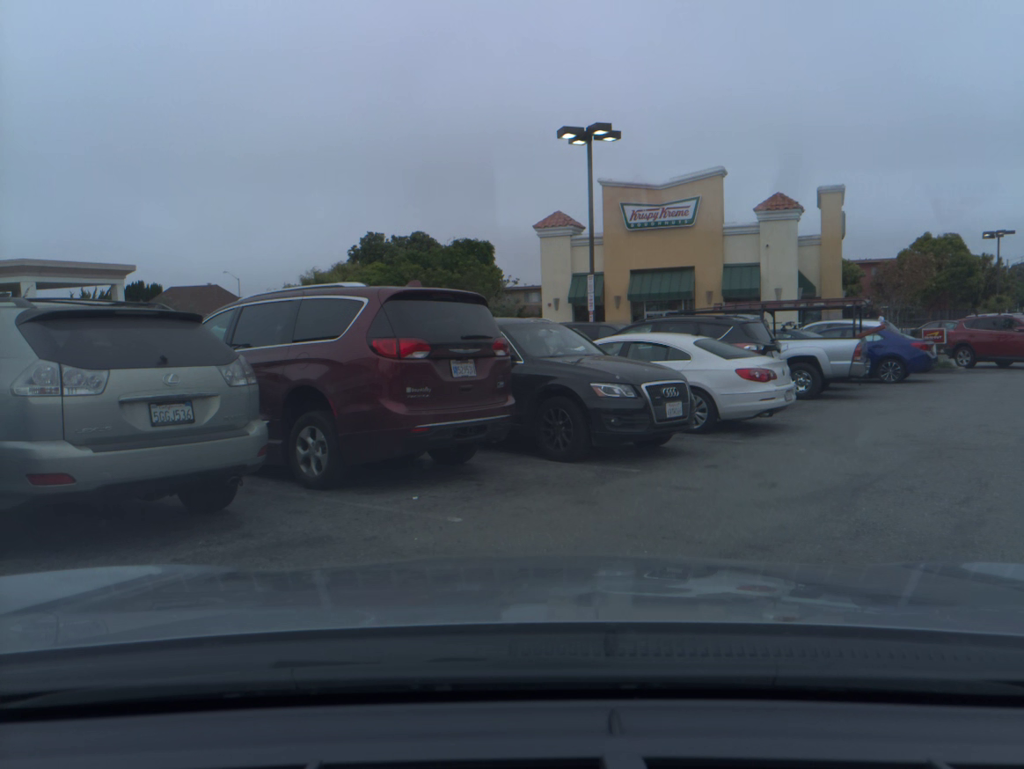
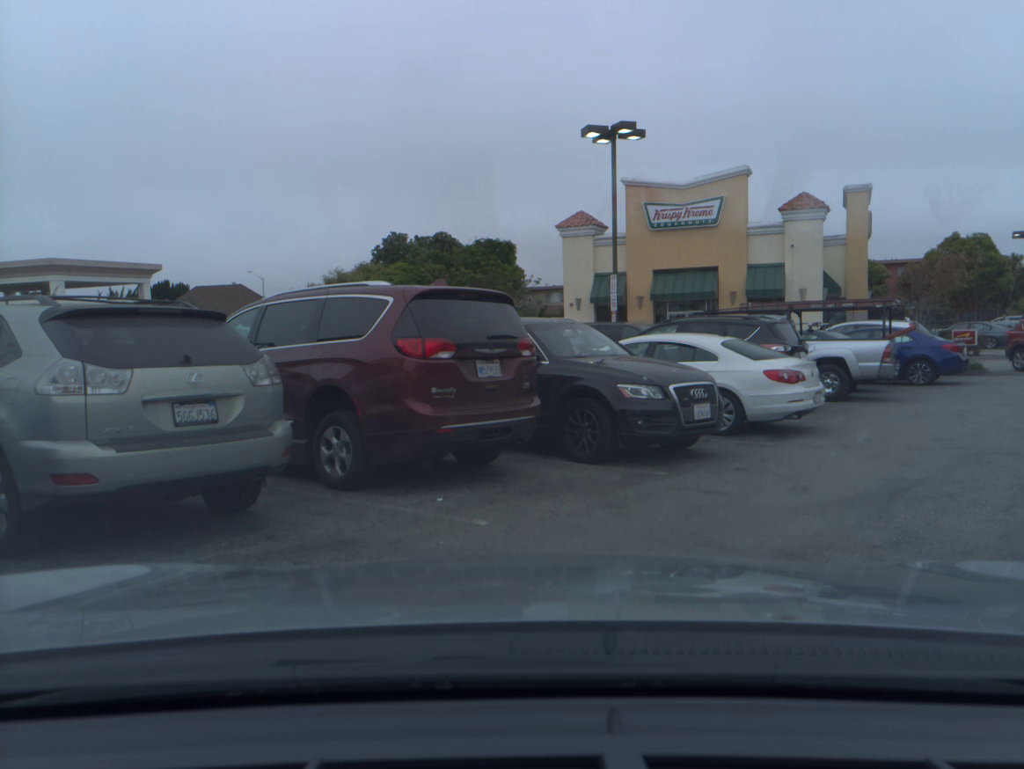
(-0.1, +0.2) m; -2°
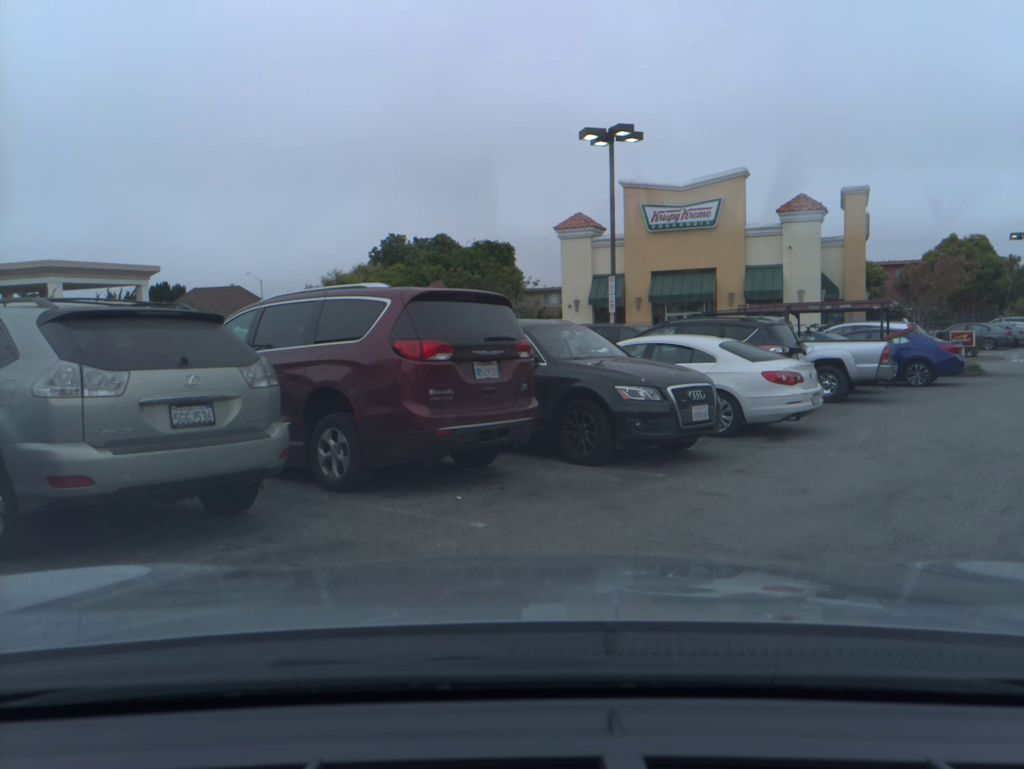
(0.0, 0.0) m; 0°
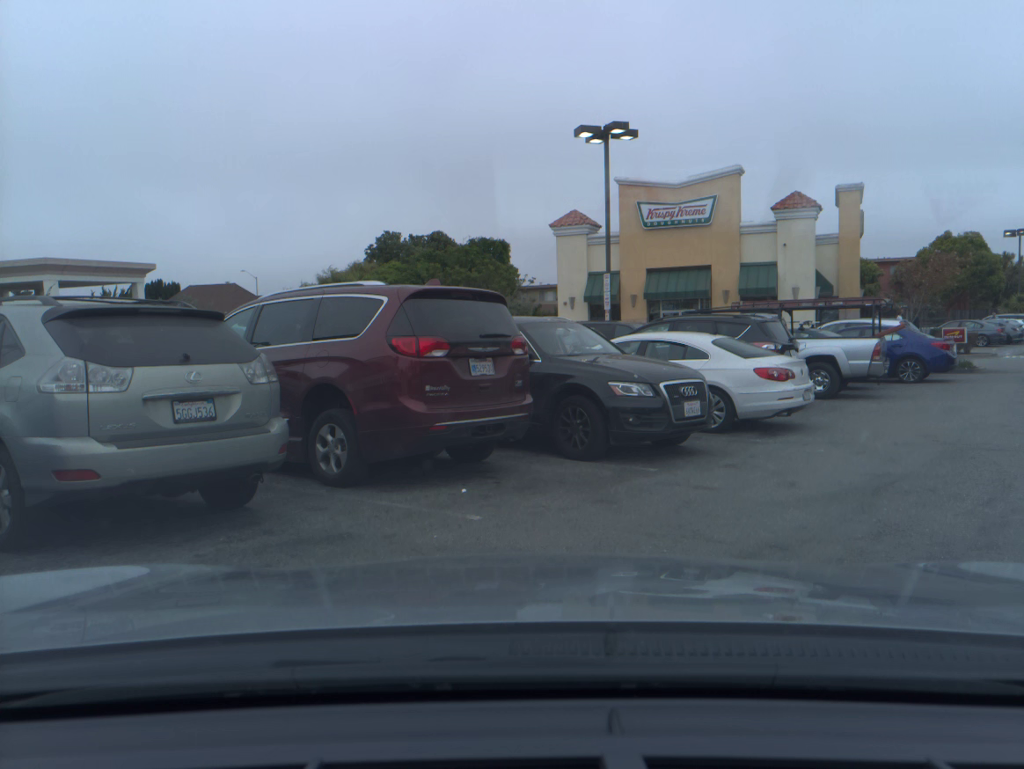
(0.0, -0.1) m; 0°
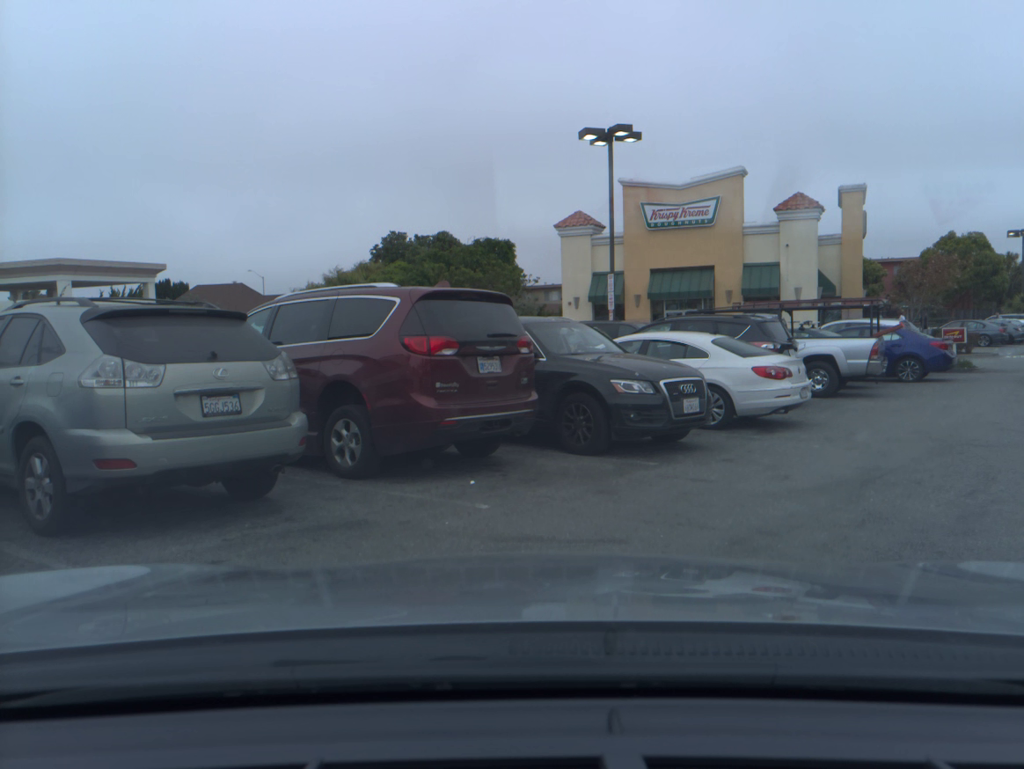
(0.0, -0.3) m; 0°
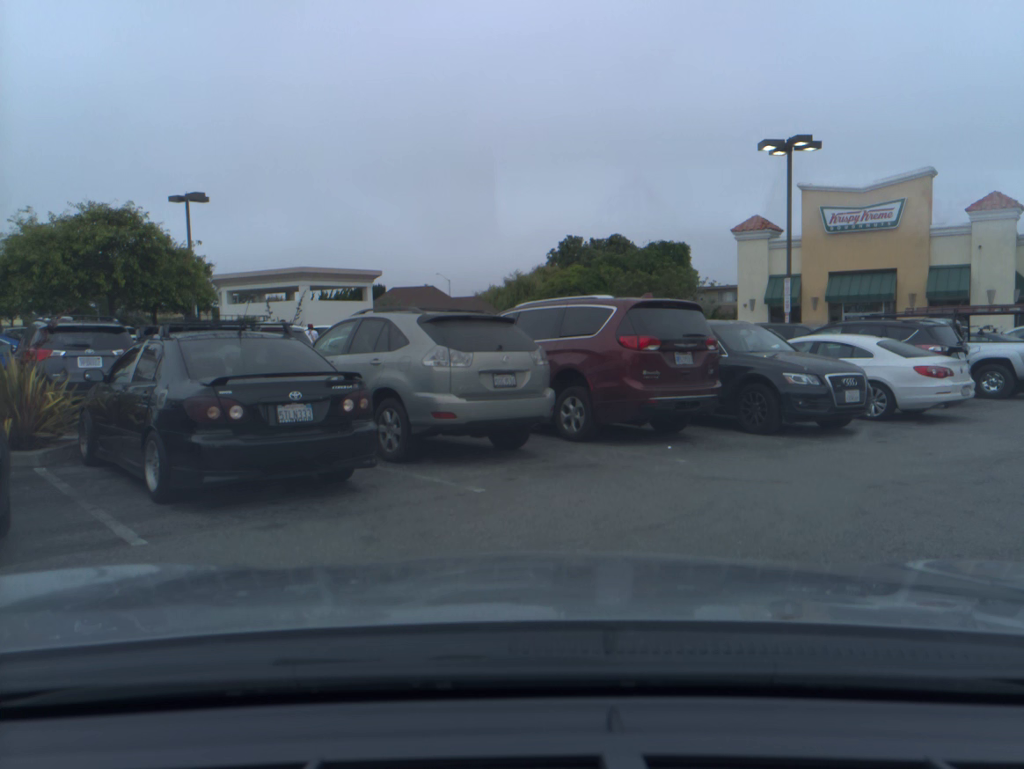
(-0.2, -2.5) m; -12°
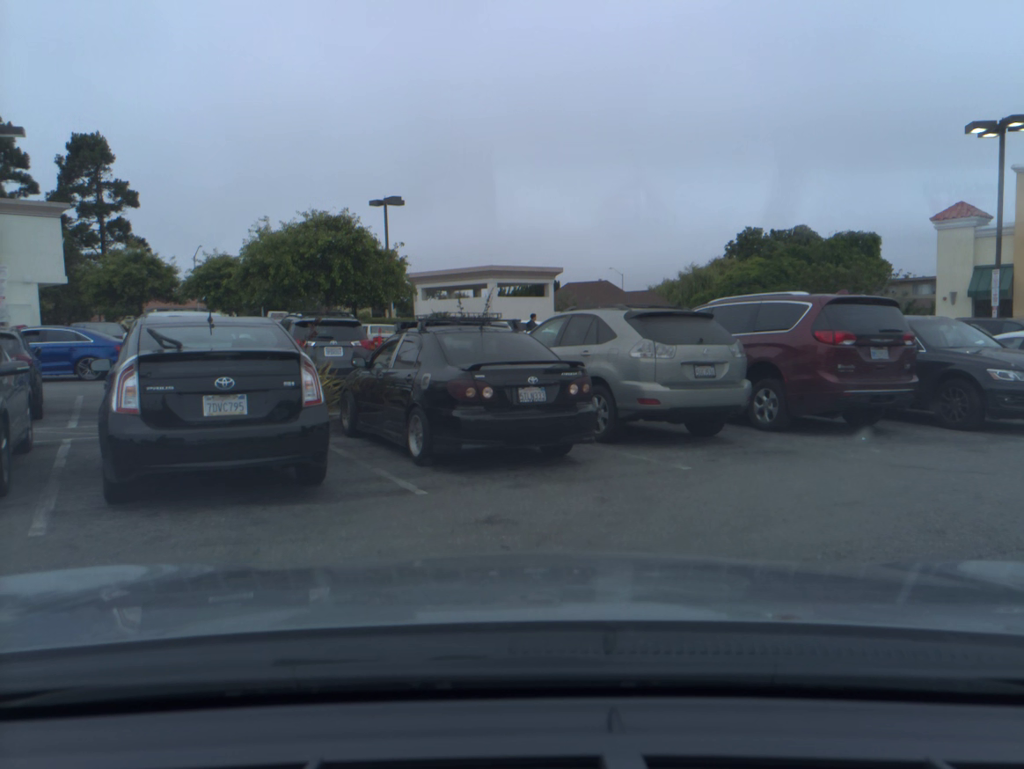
(-0.3, -1.1) m; -12°
